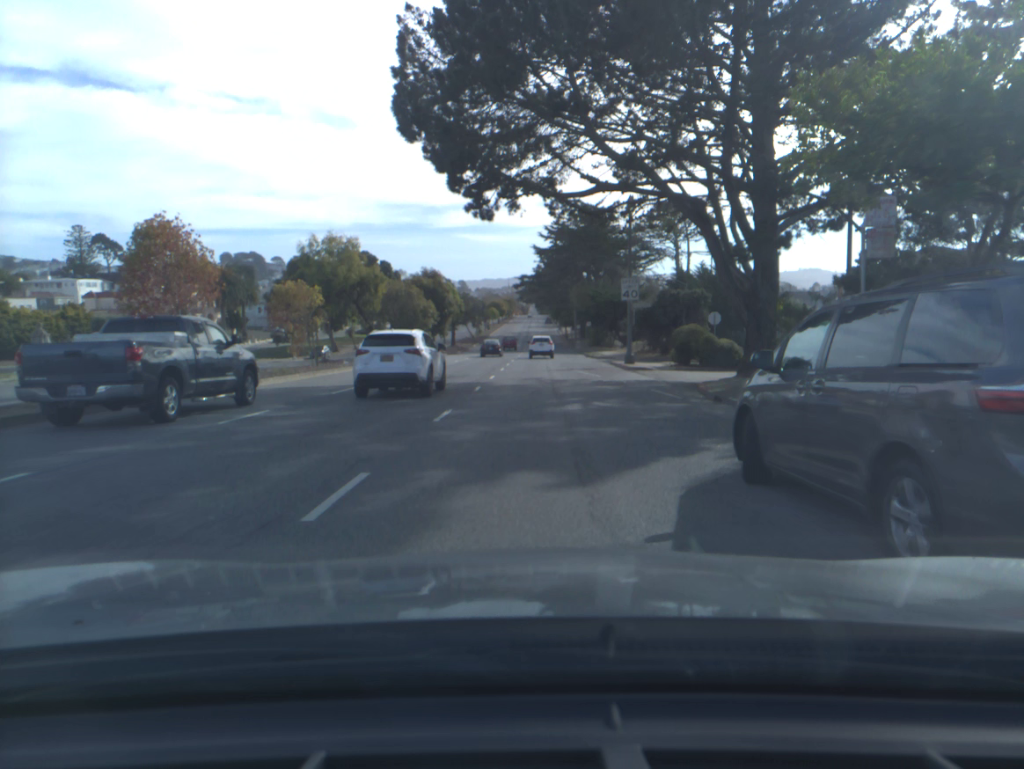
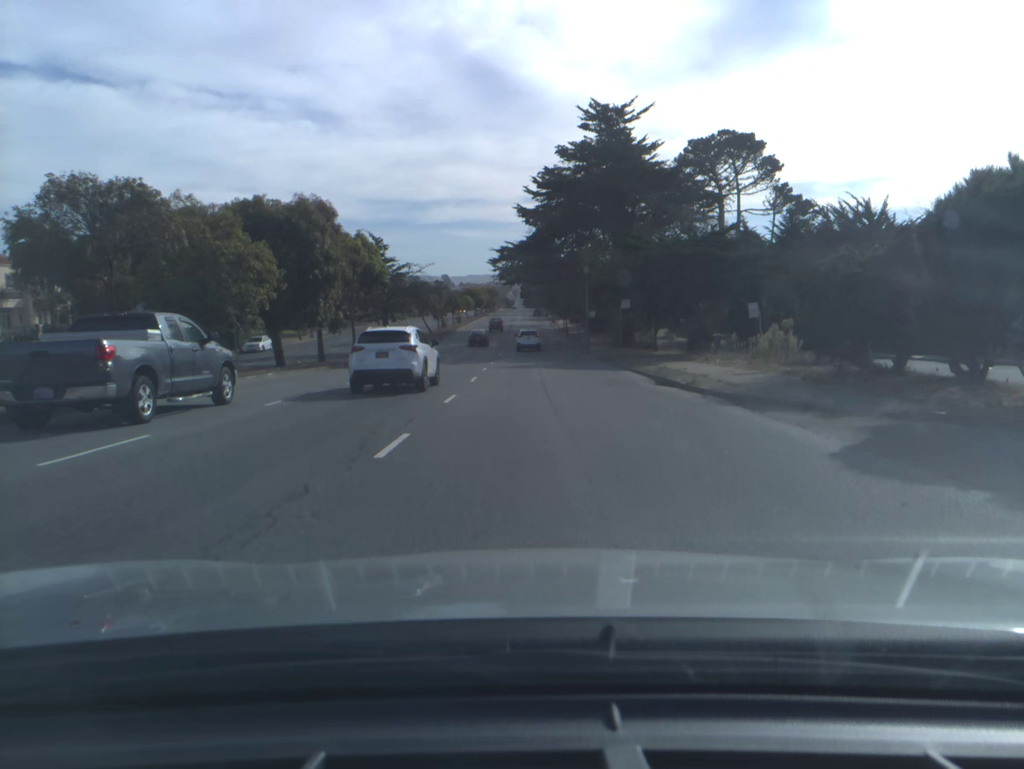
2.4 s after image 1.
(+0.8, +41.2) m; +1°
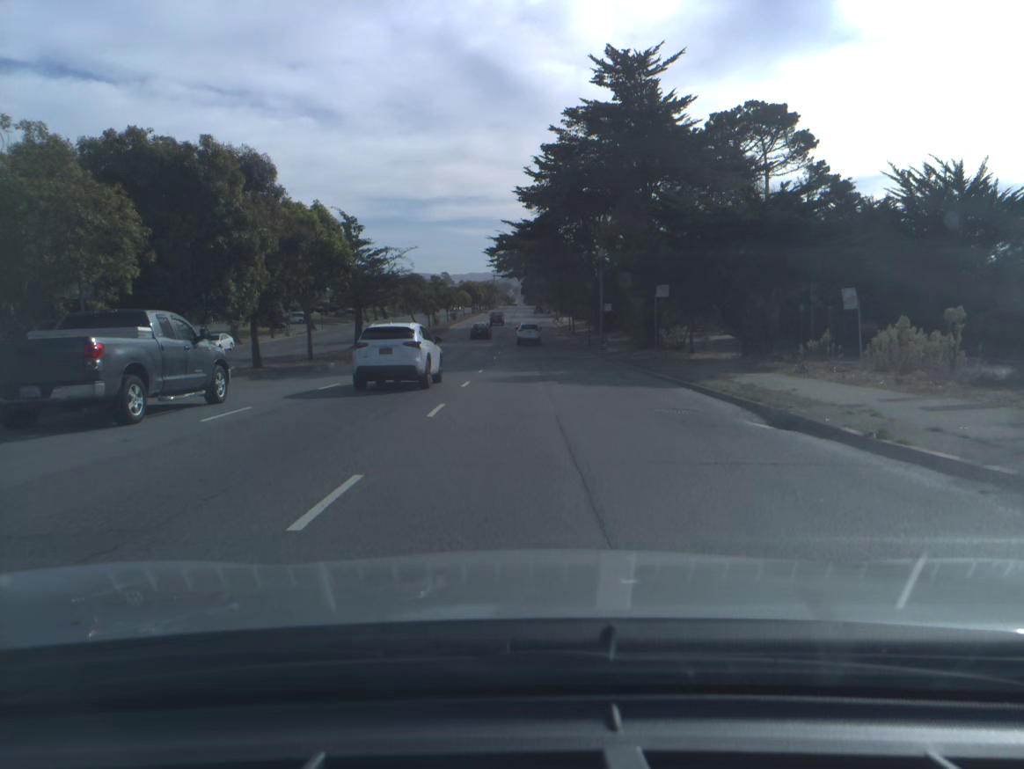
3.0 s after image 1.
(0.0, +10.7) m; 0°
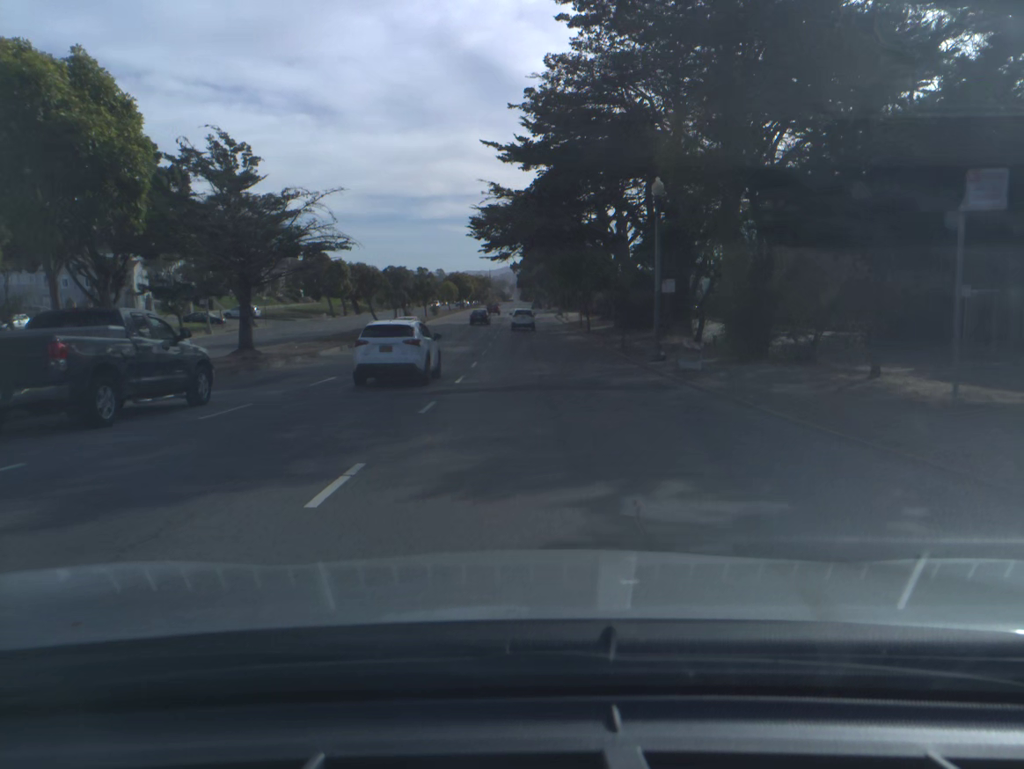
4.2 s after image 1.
(0.0, +21.7) m; 0°
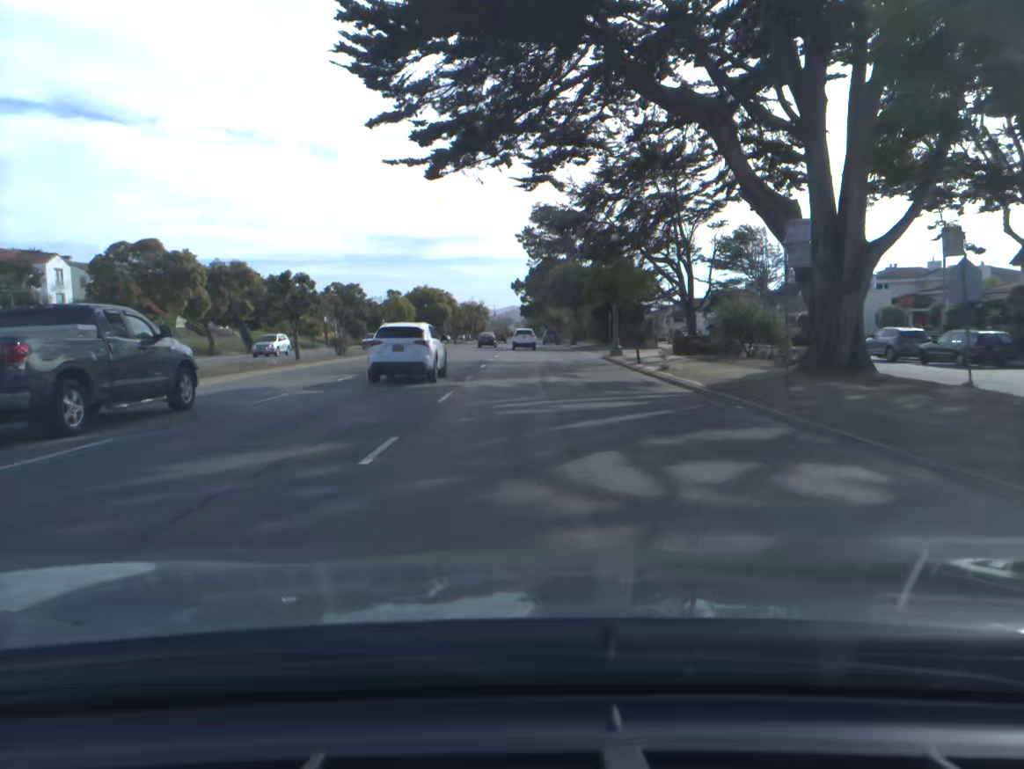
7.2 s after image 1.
(-0.2, +55.2) m; 0°
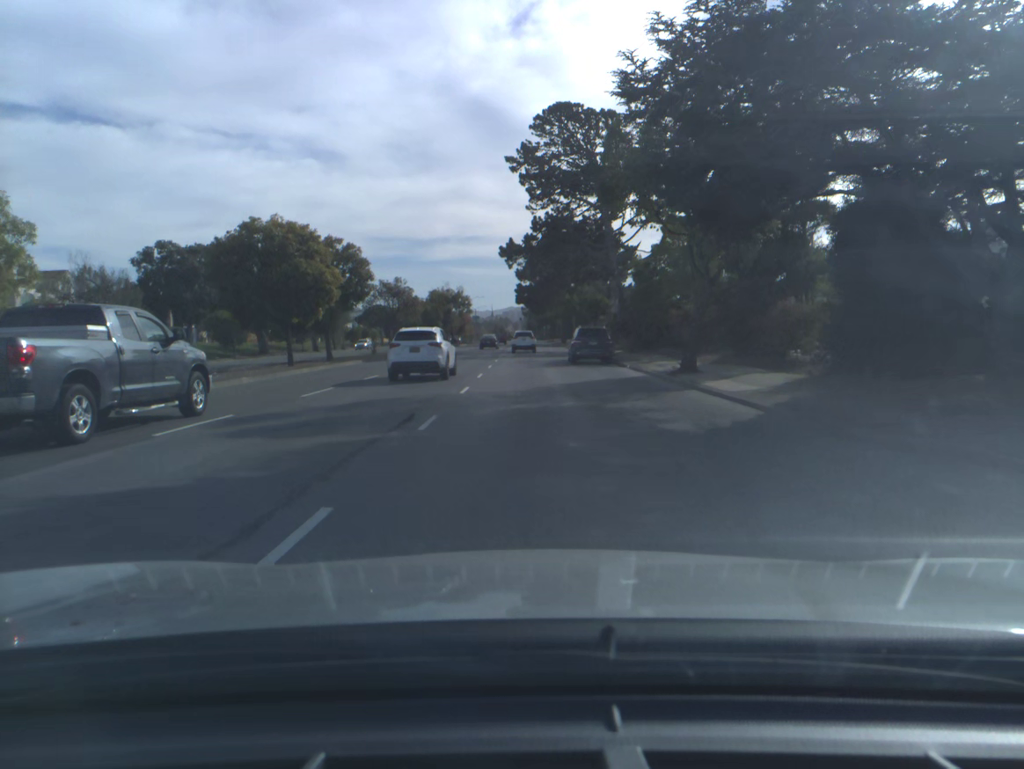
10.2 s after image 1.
(0.0, +55.5) m; 0°
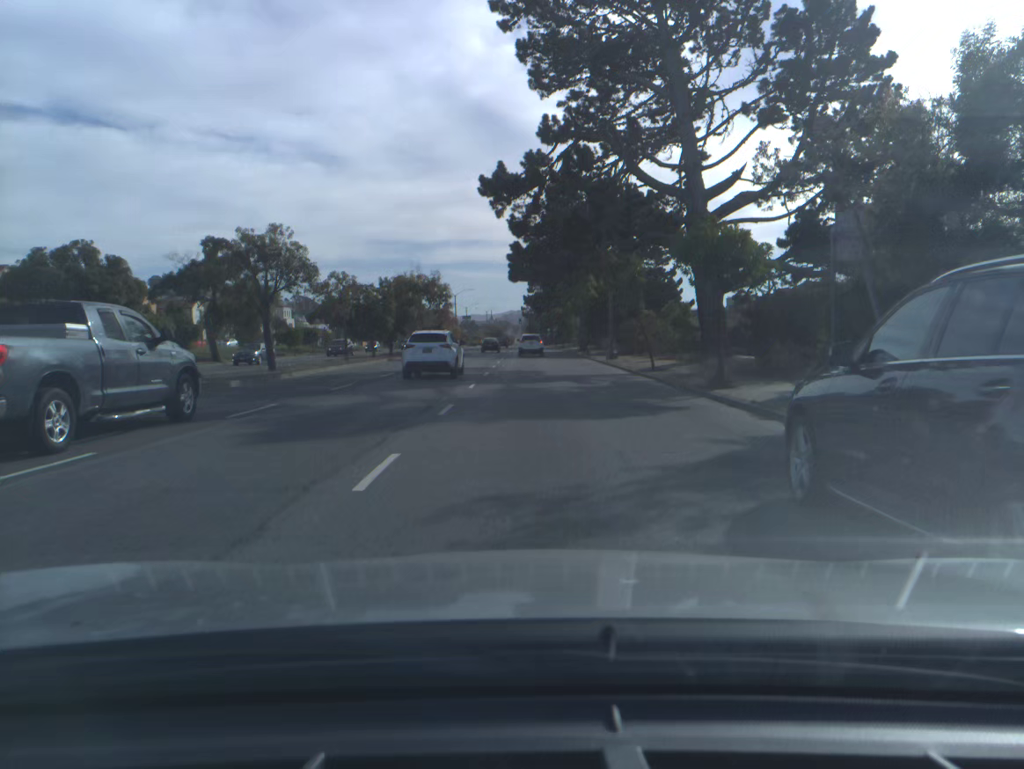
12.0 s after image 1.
(0.0, +33.4) m; 0°
